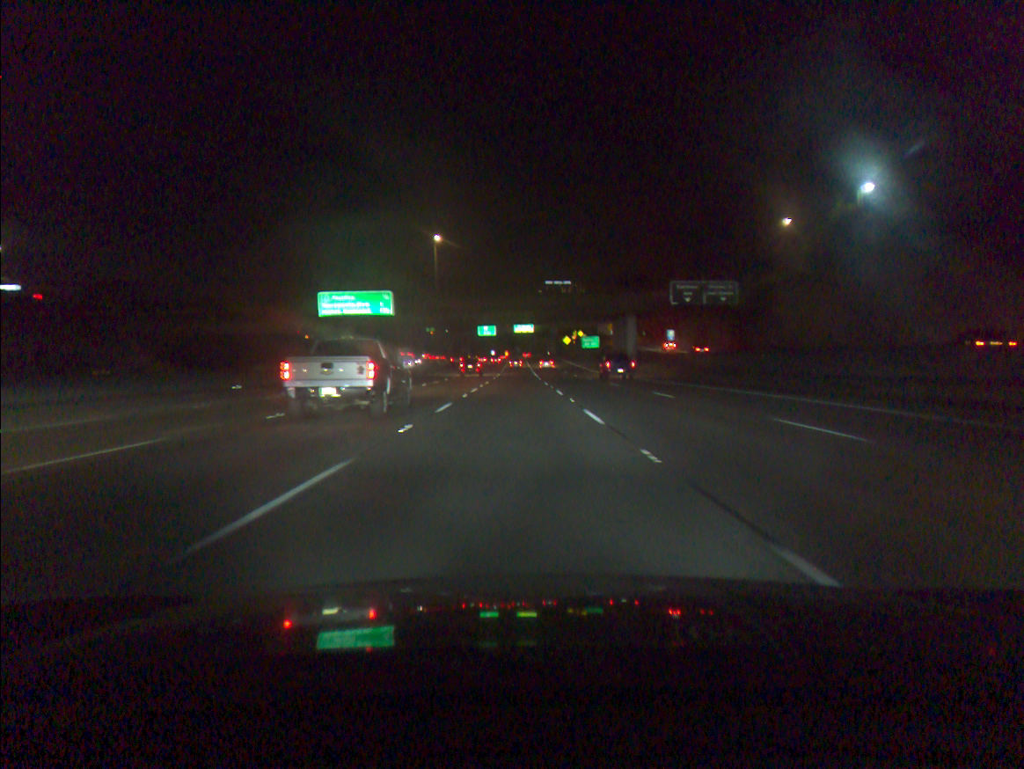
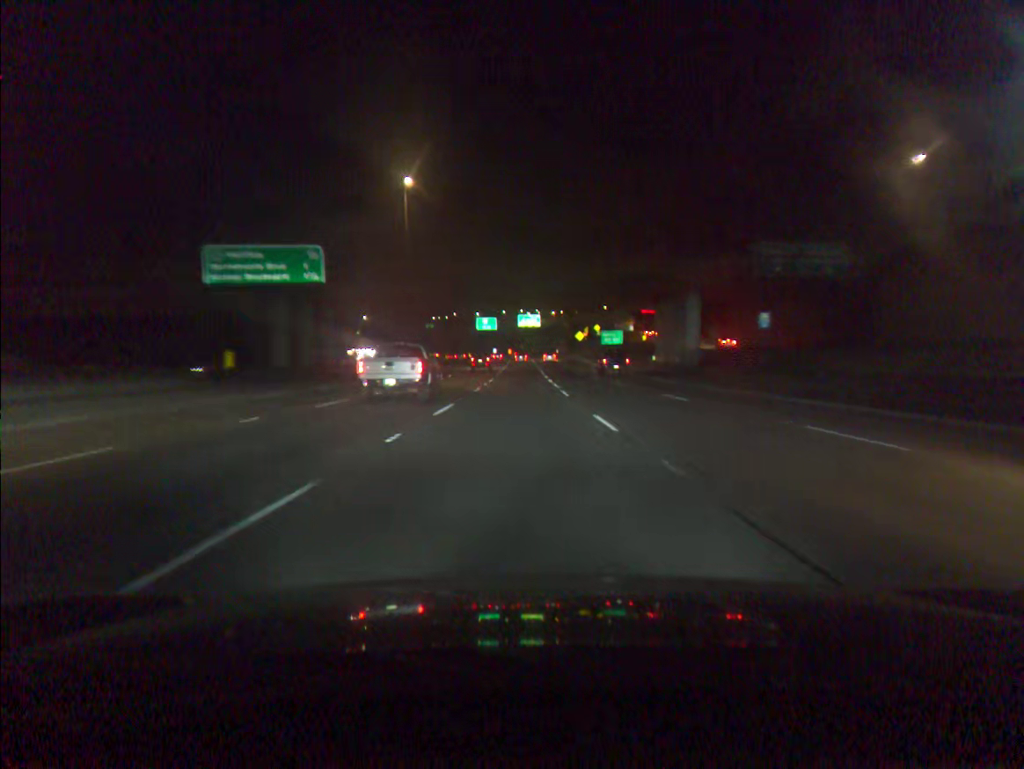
(0.0, +30.8) m; 0°
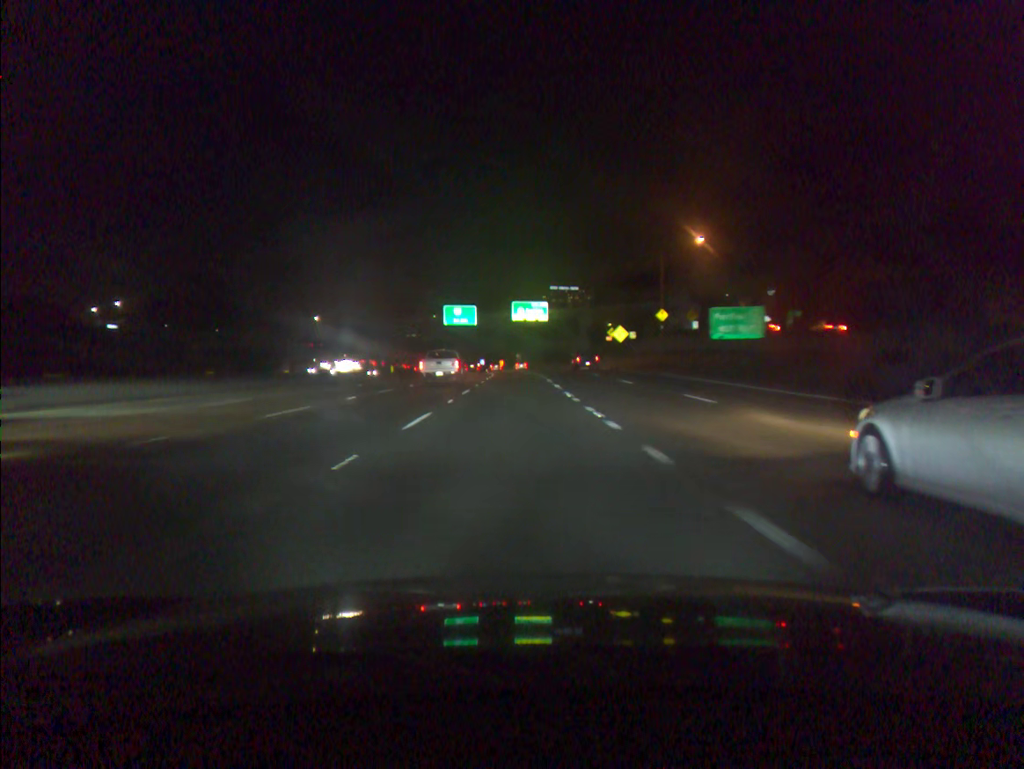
(+0.2, +77.2) m; 0°
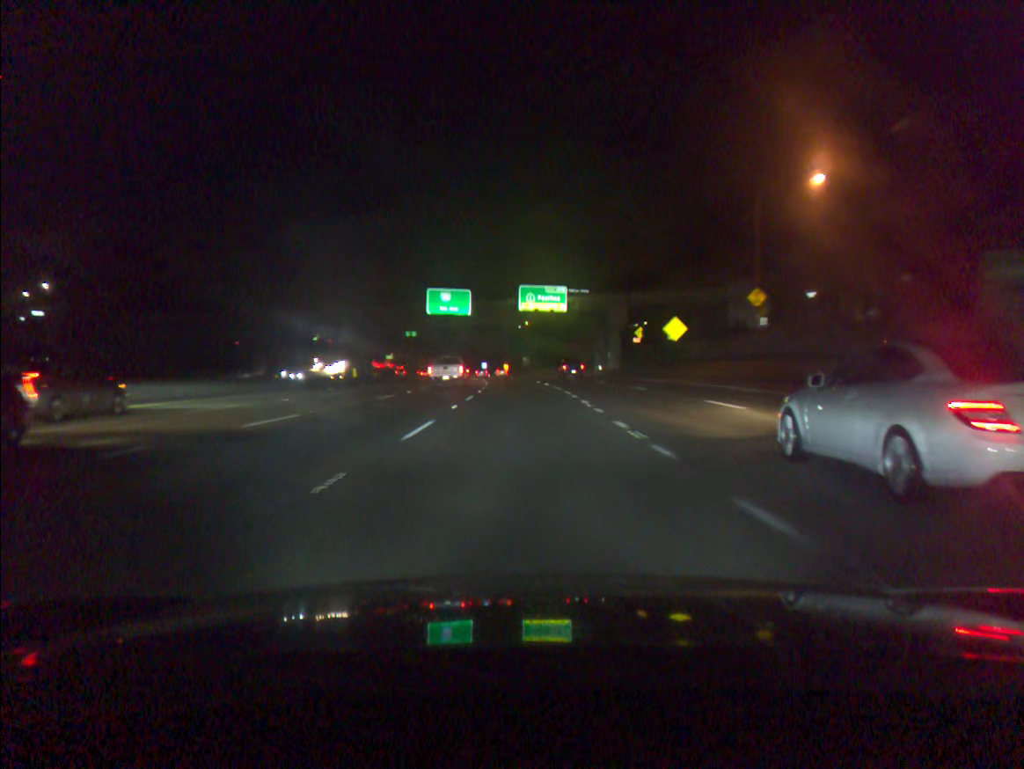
(-0.1, +31.0) m; 0°
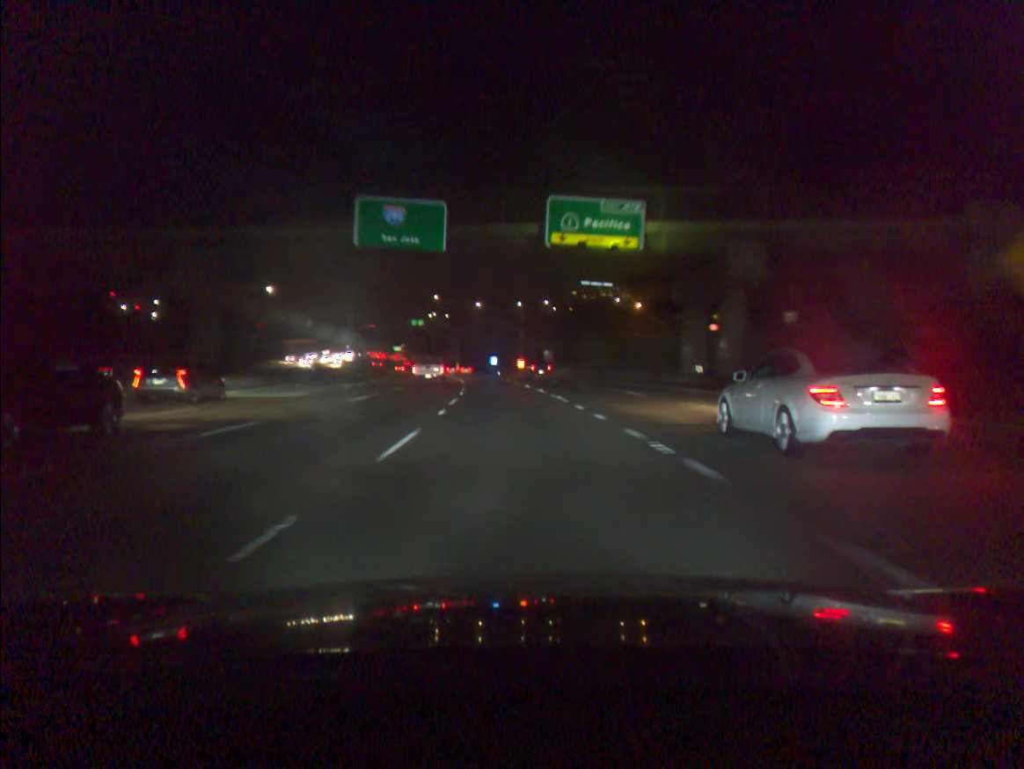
(-0.3, +46.6) m; -1°
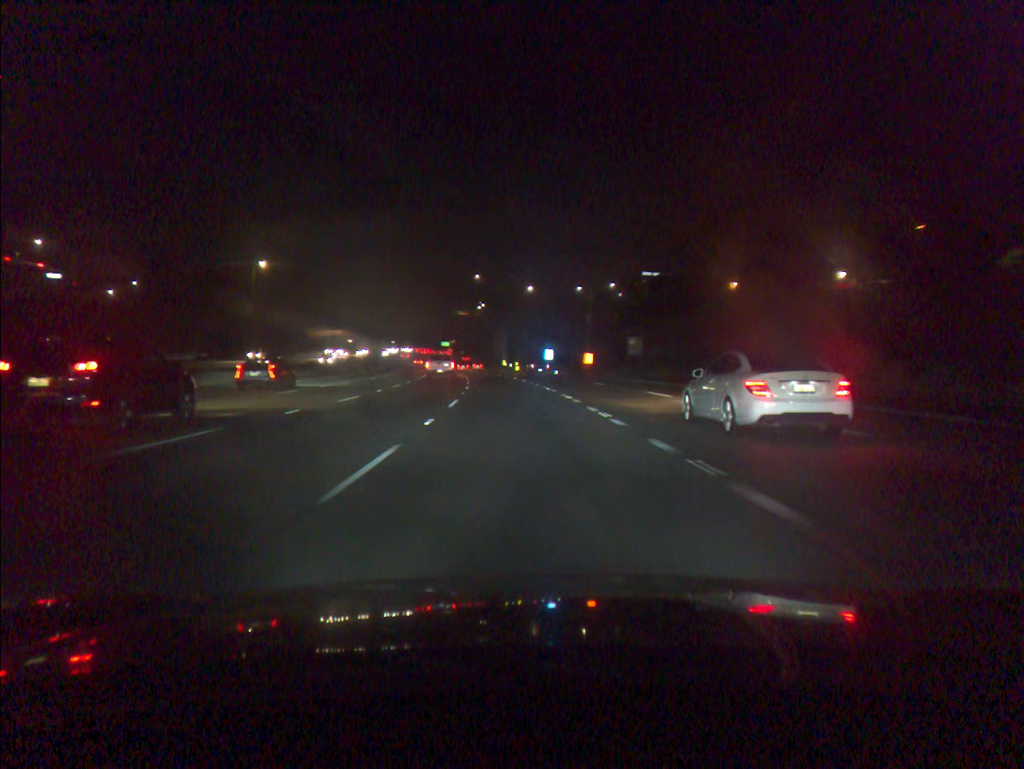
(-1.5, +47.0) m; -4°
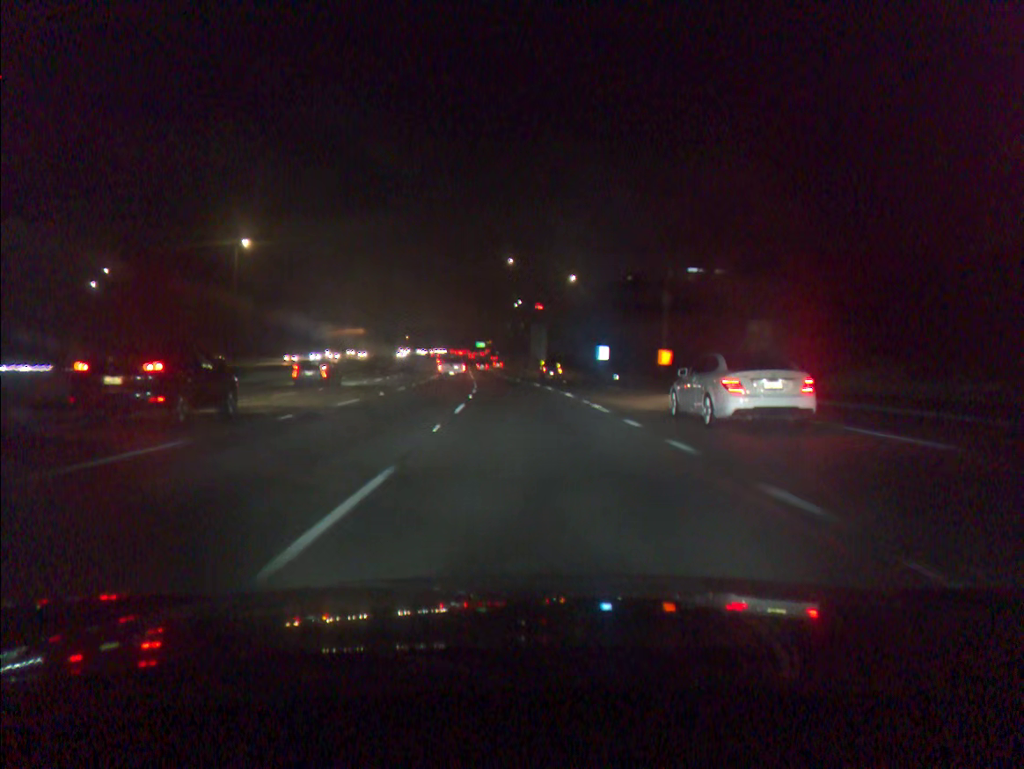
(-0.7, +31.5) m; -3°
